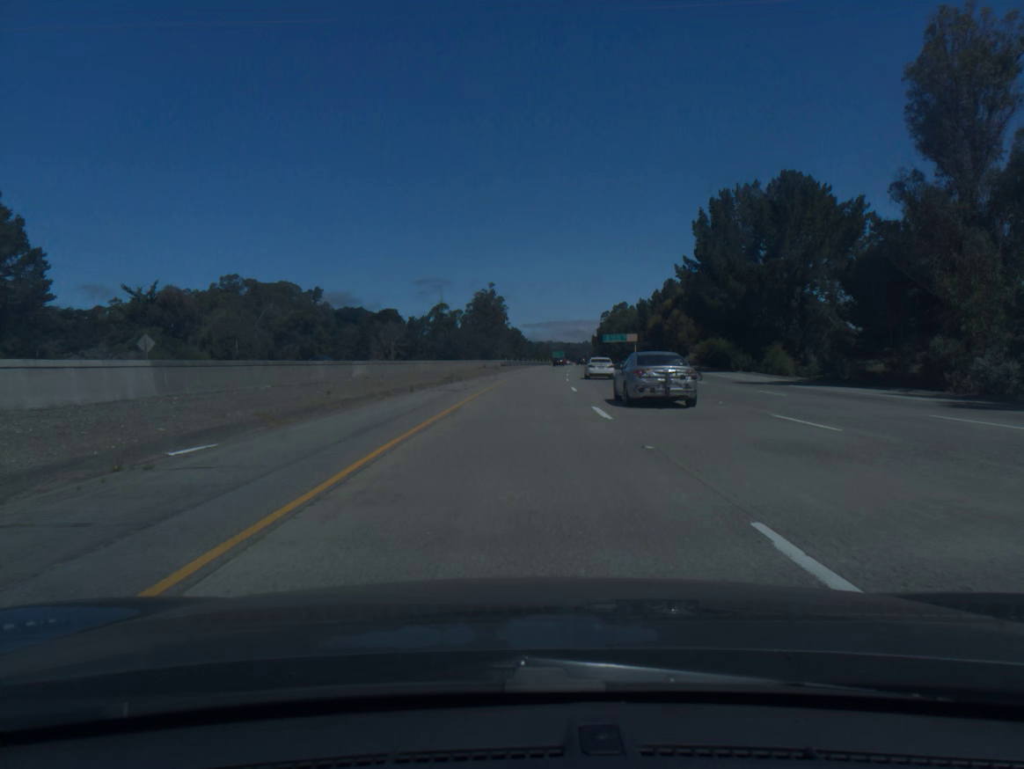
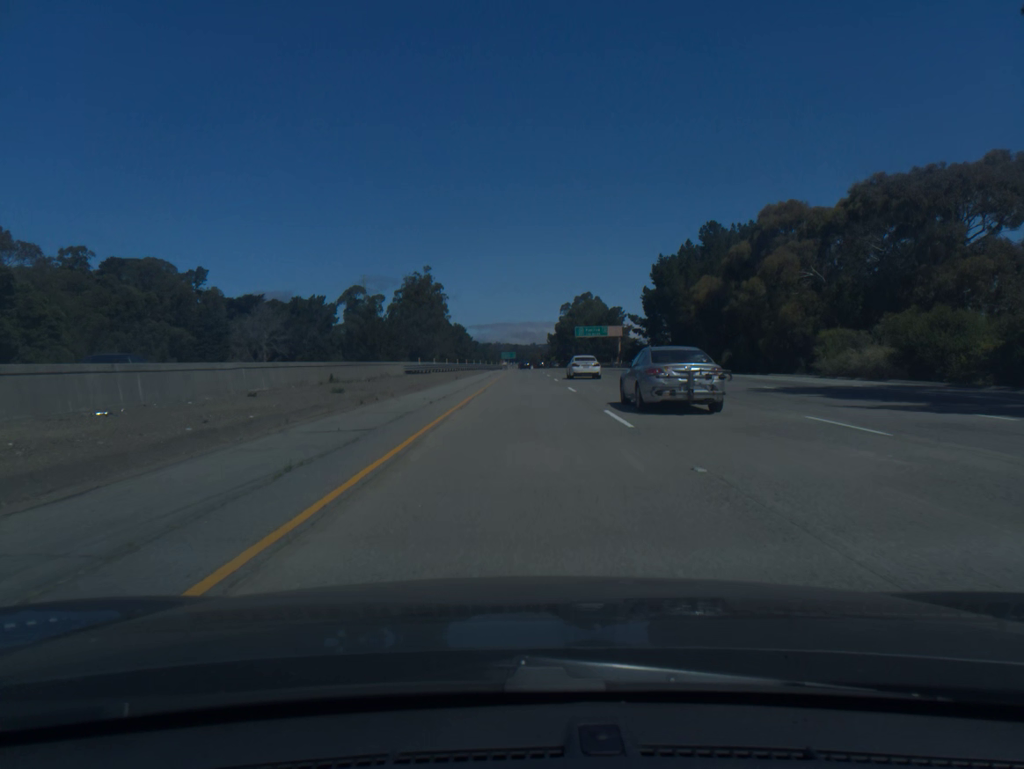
(+1.9, +60.7) m; +4°
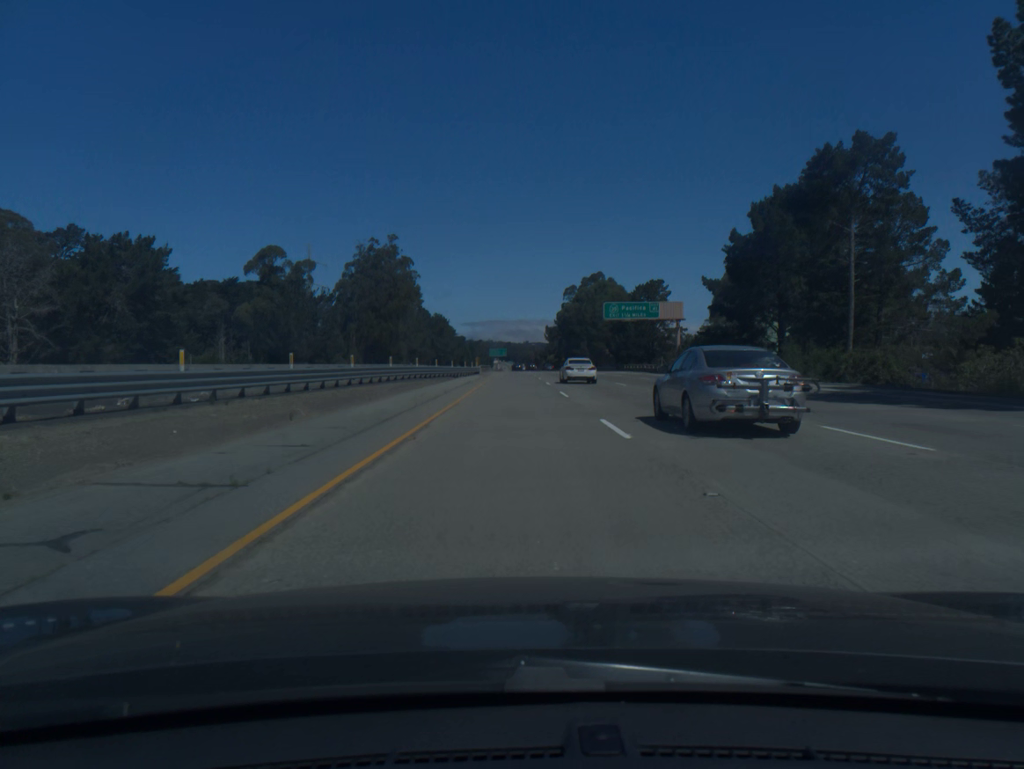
(+0.8, +60.7) m; +1°
